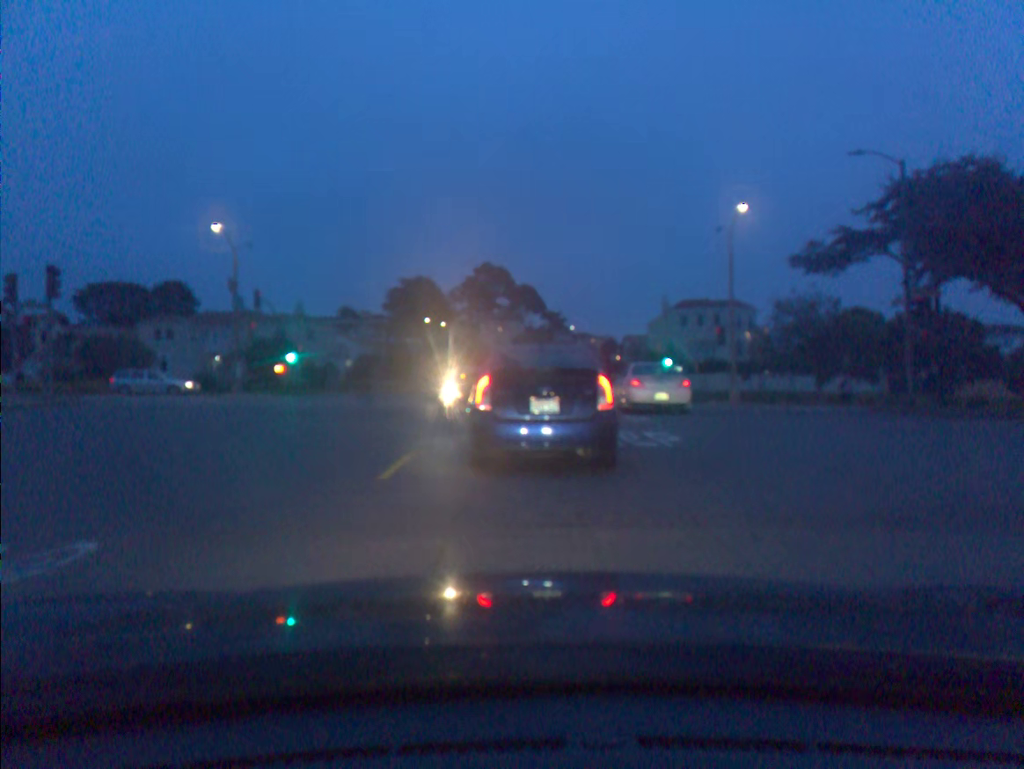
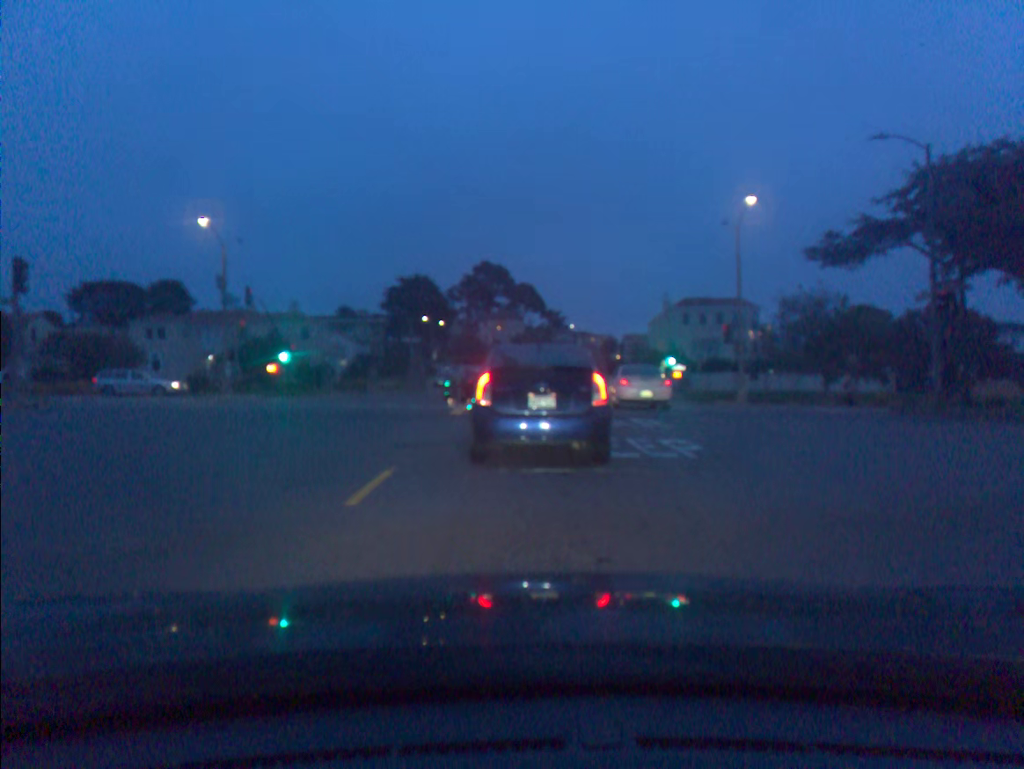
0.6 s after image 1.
(0.0, +1.5) m; +1°
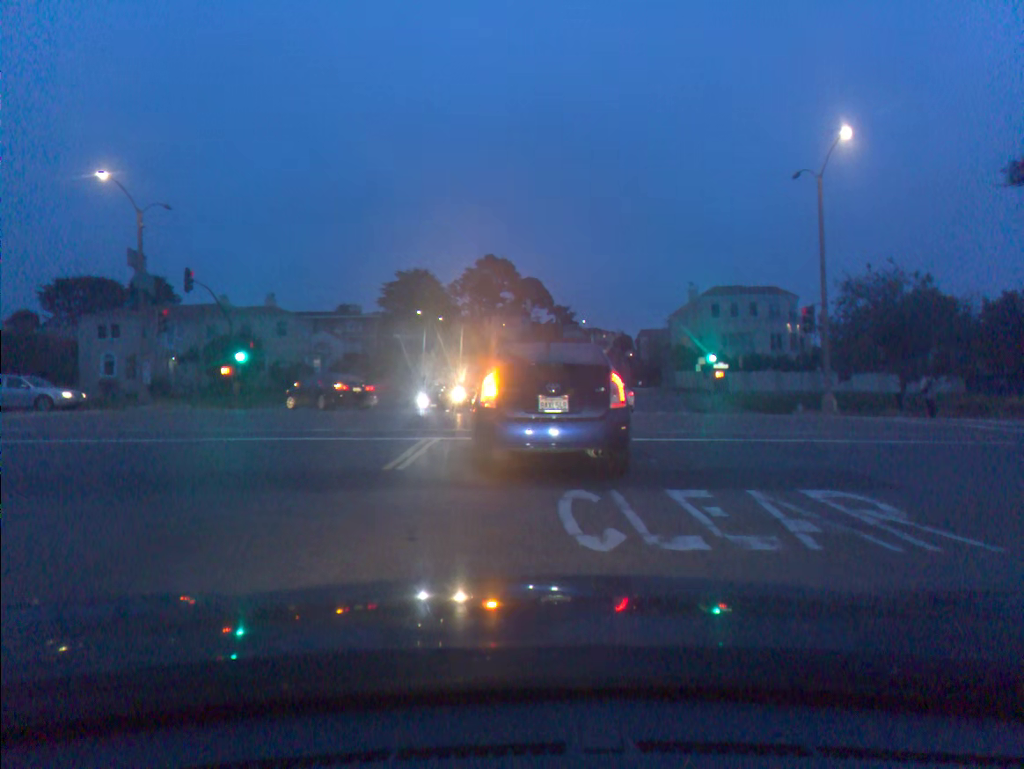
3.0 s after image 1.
(0.0, +9.8) m; 0°
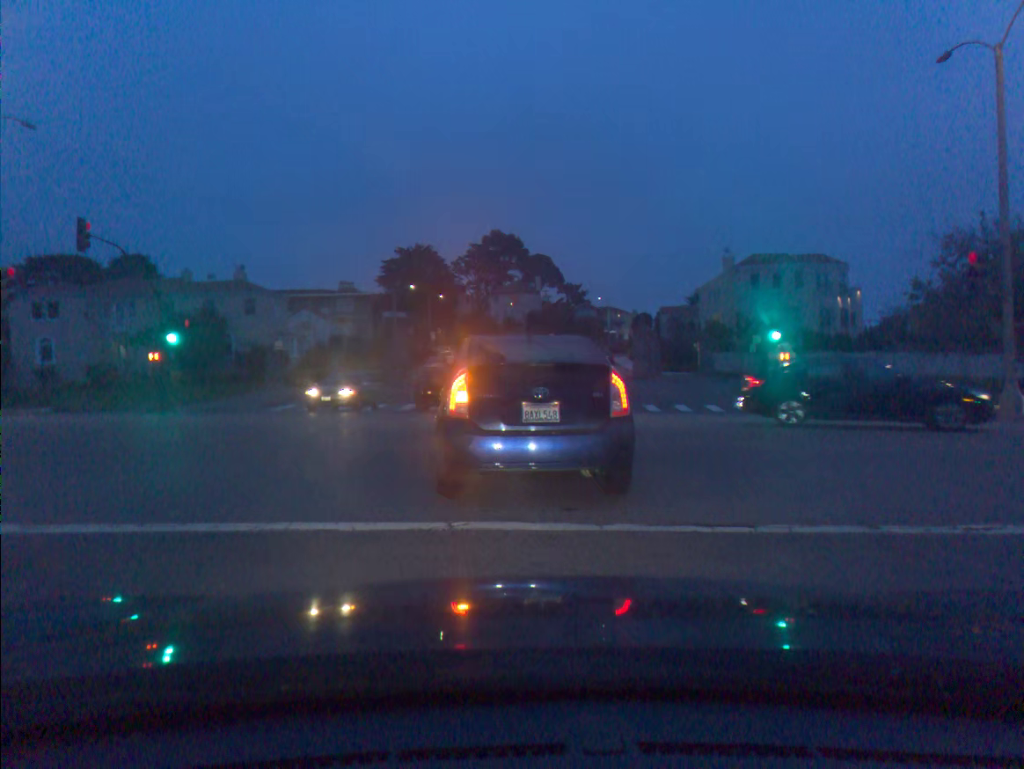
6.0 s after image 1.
(-0.2, +10.5) m; -2°
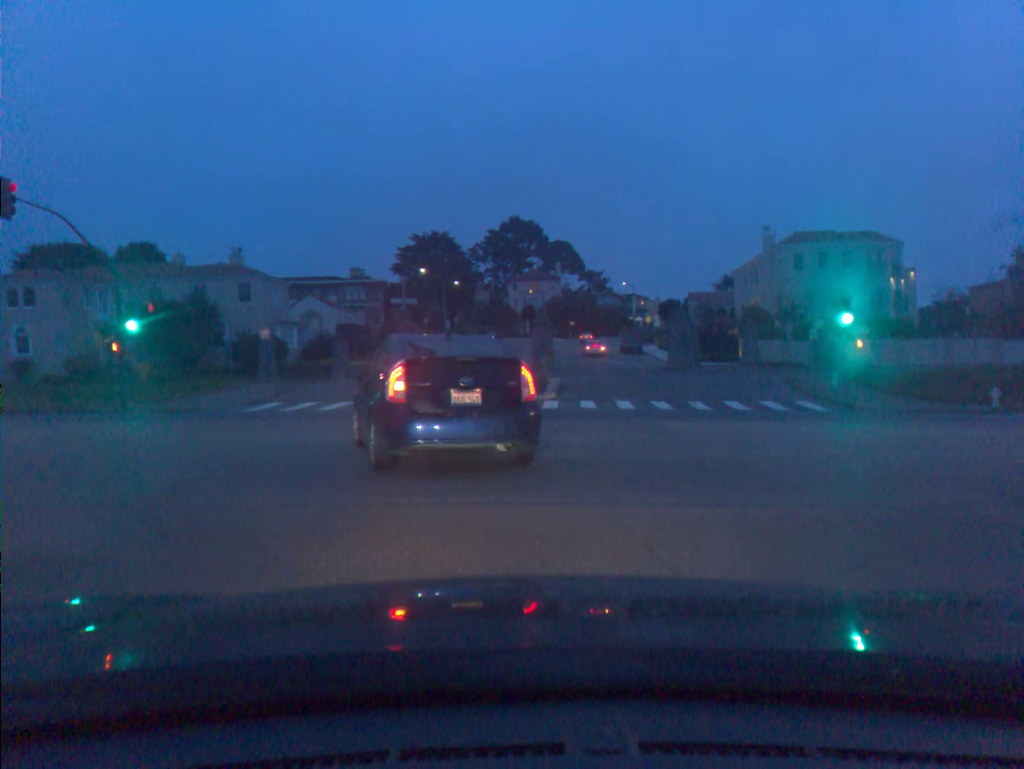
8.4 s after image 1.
(0.0, +6.0) m; -1°
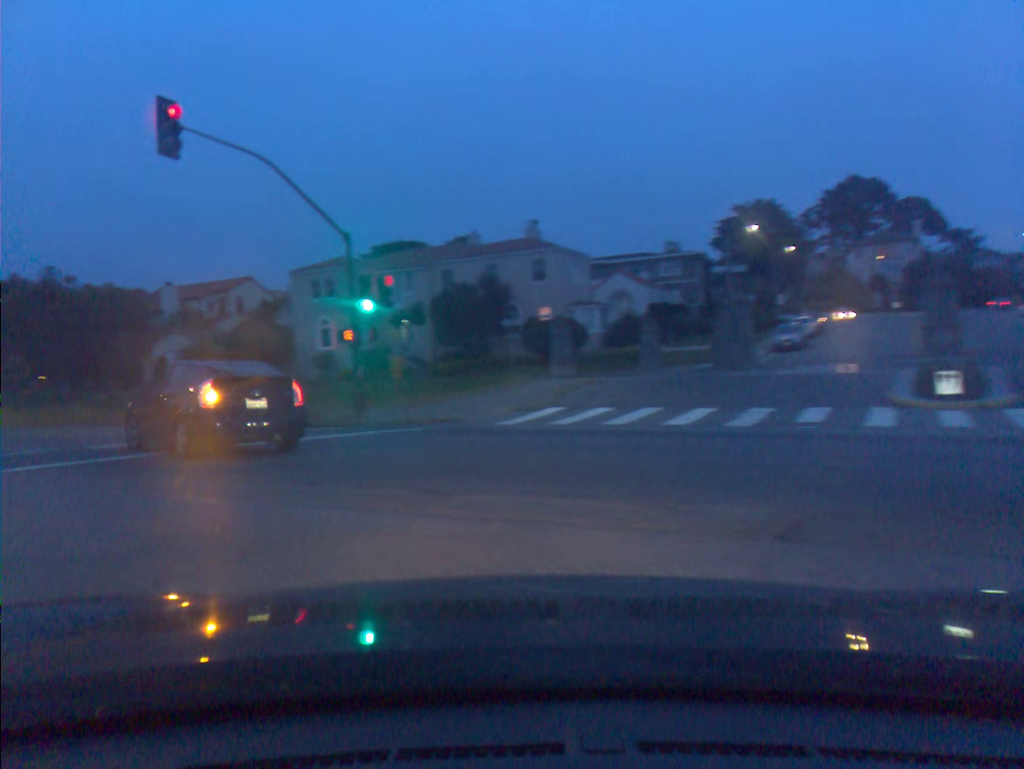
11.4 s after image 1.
(-2.0, +11.9) m; -27°
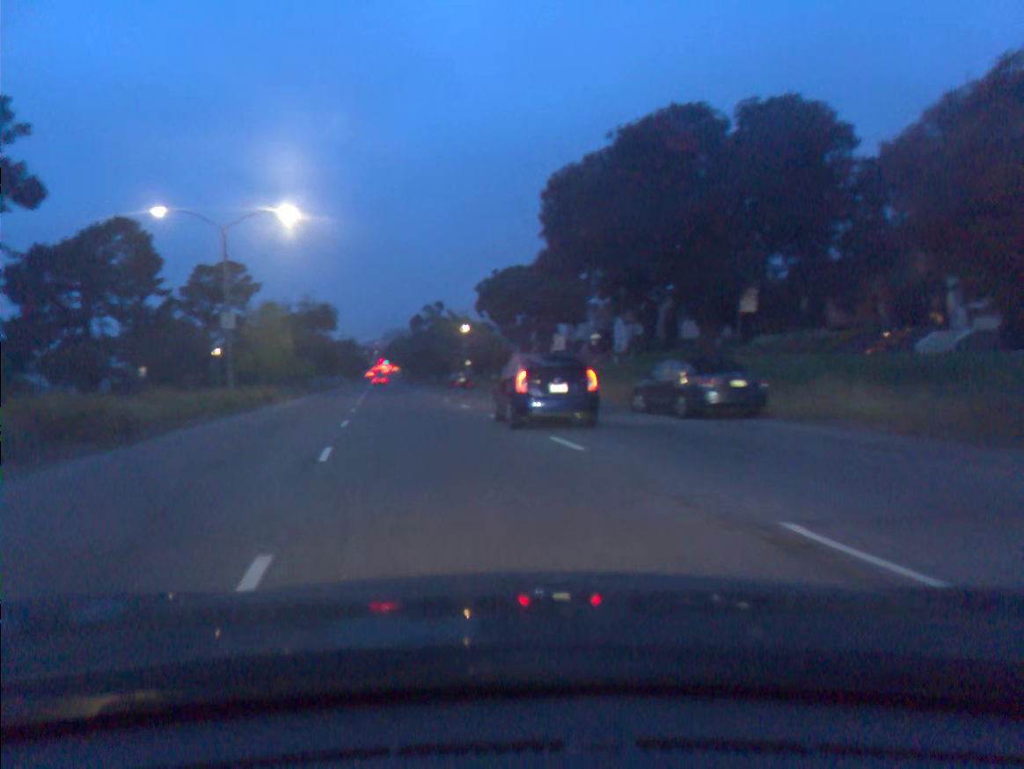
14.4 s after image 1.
(-10.3, +17.9) m; -51°
